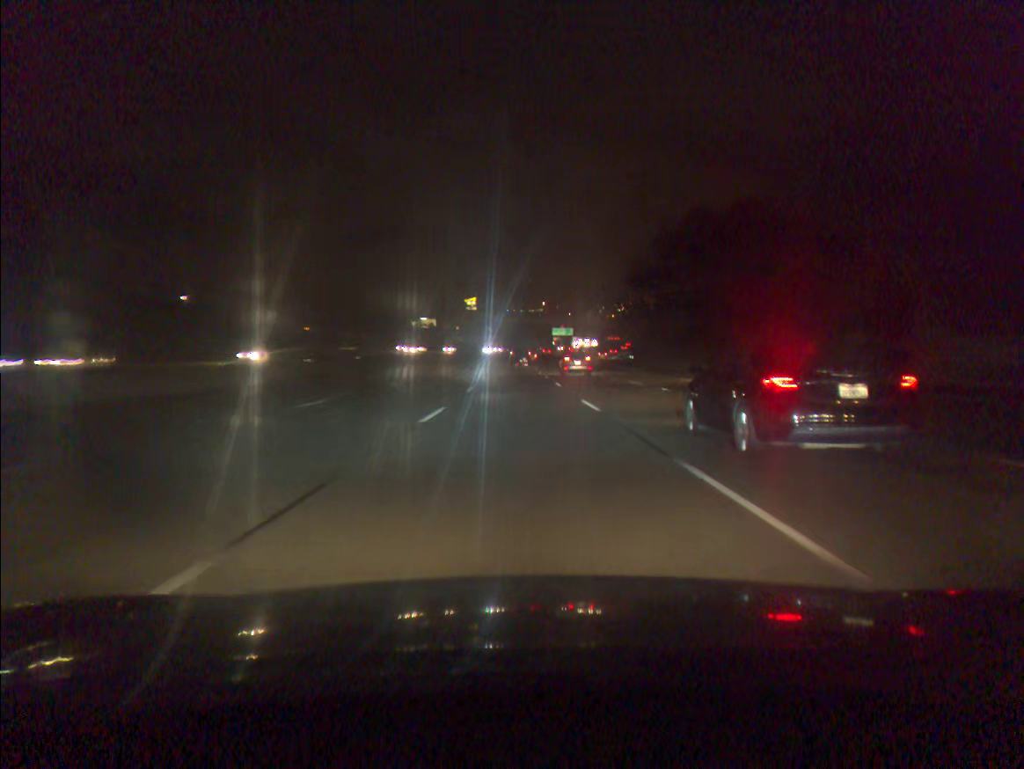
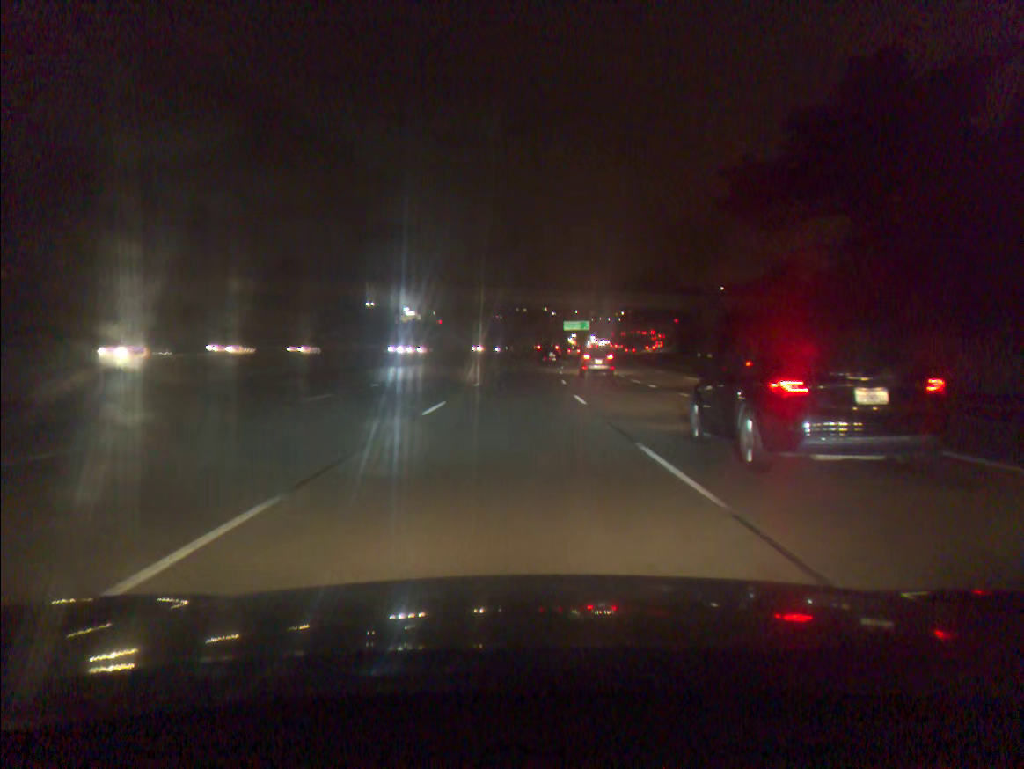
(+0.1, +55.1) m; 0°
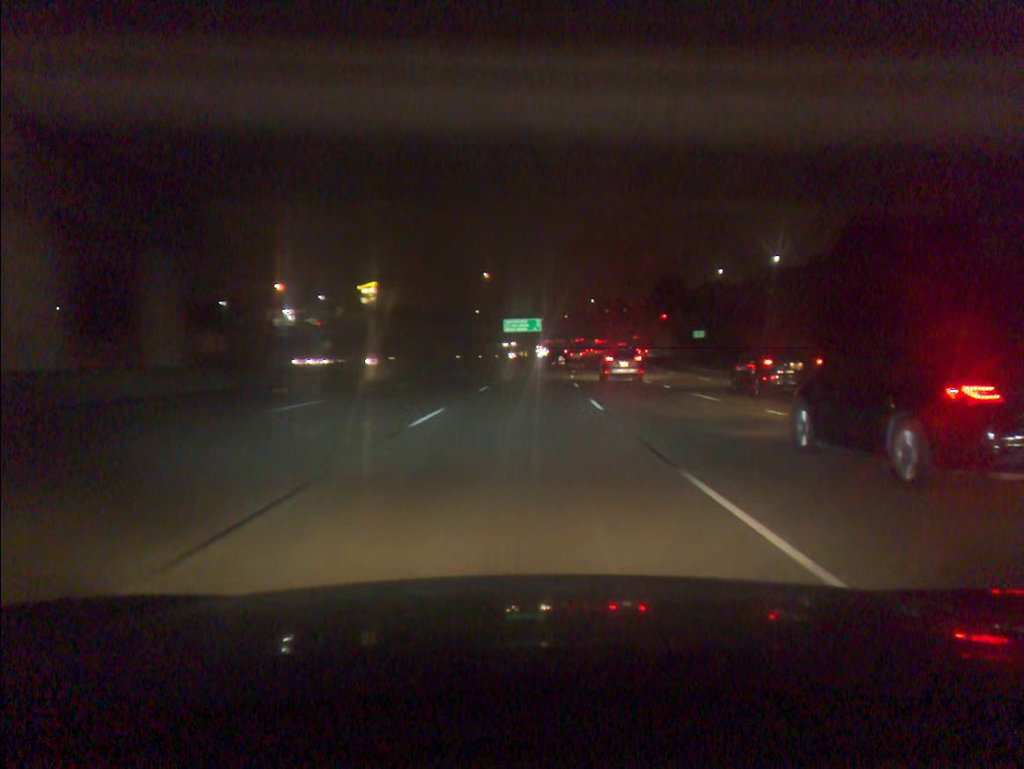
(+2.4, +73.6) m; +5°
